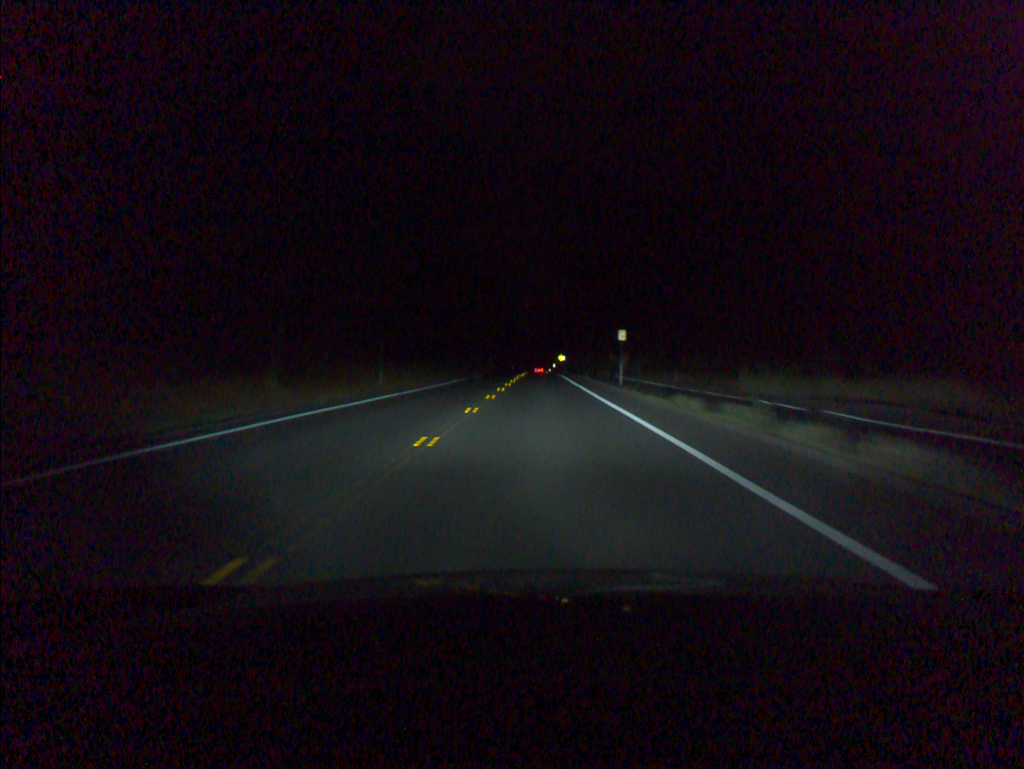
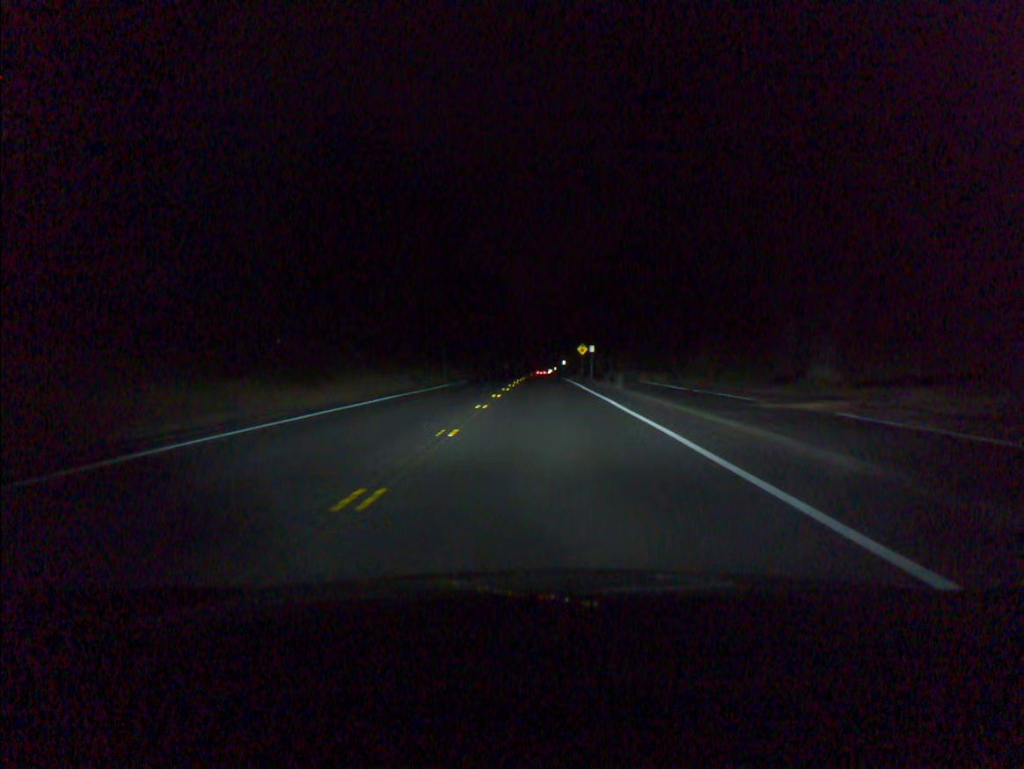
(-0.3, +63.2) m; 0°
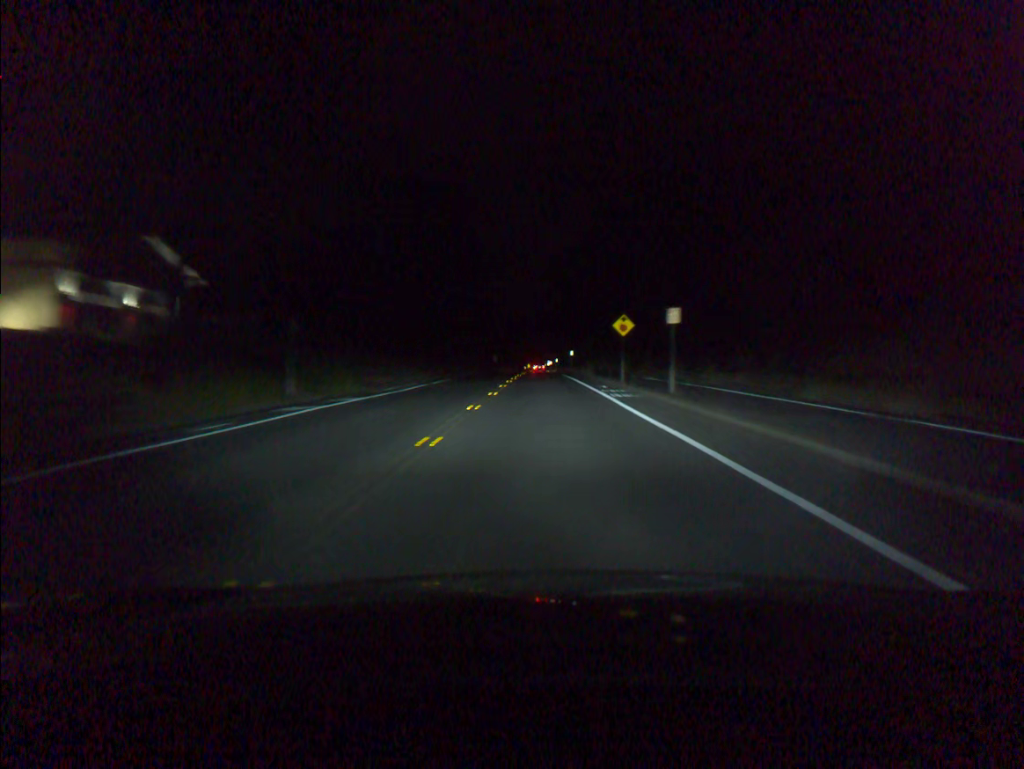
(+0.1, +38.0) m; 0°
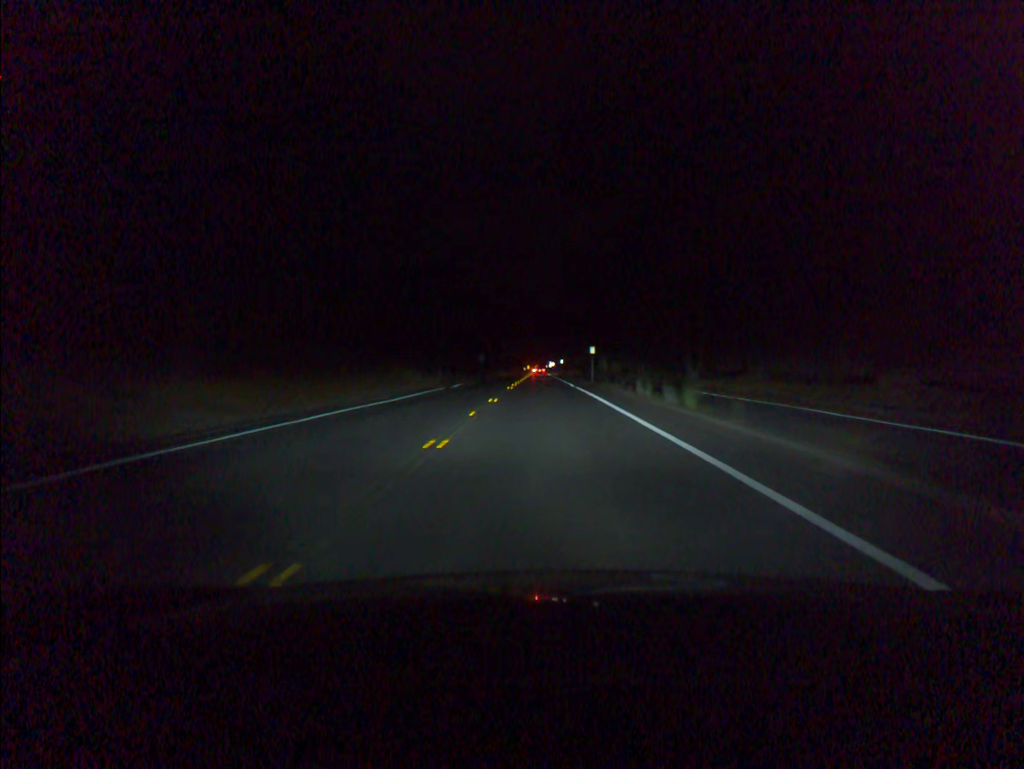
(+0.1, +36.2) m; 0°
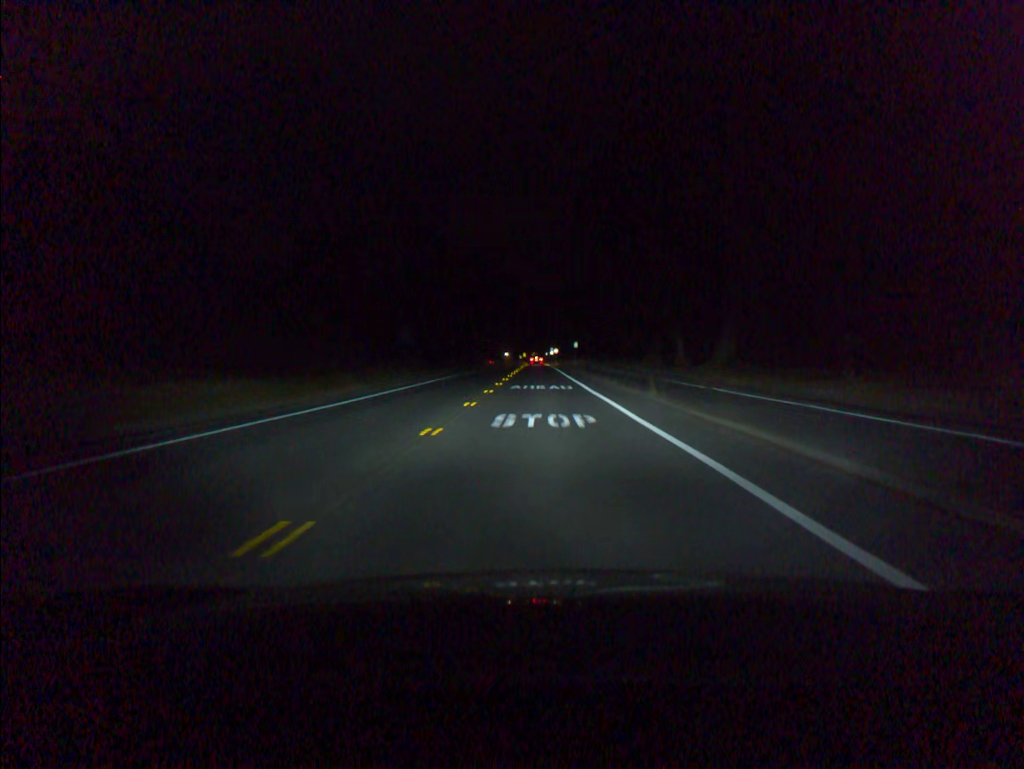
(+0.1, +58.8) m; 0°
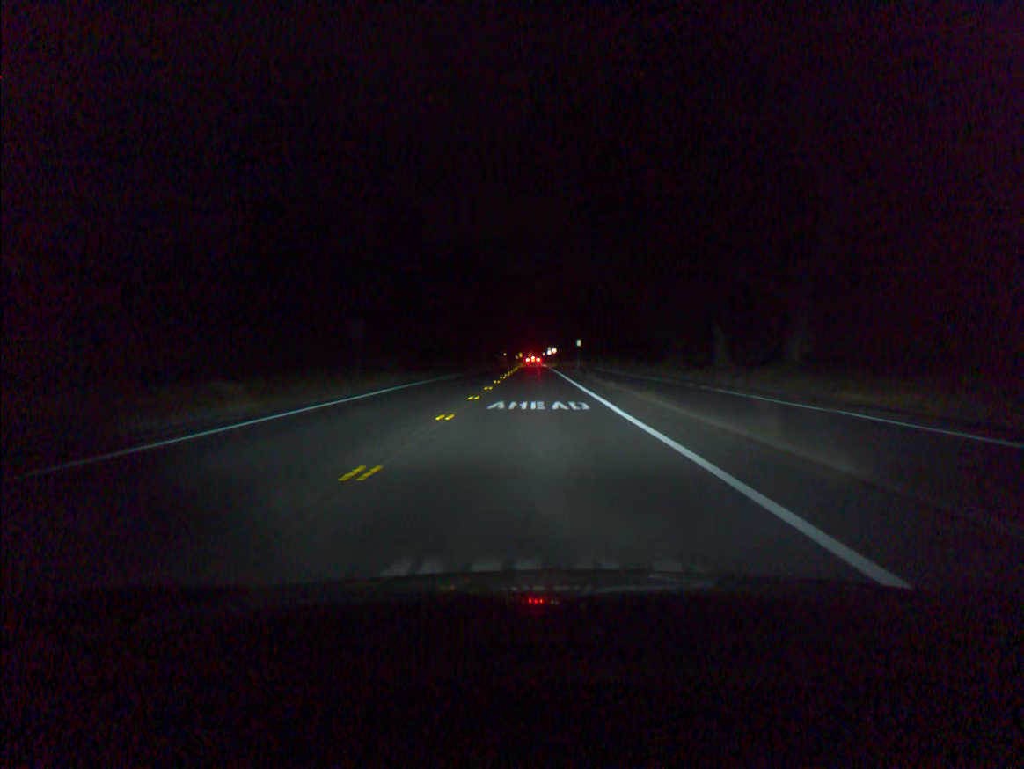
(0.0, +11.8) m; 0°
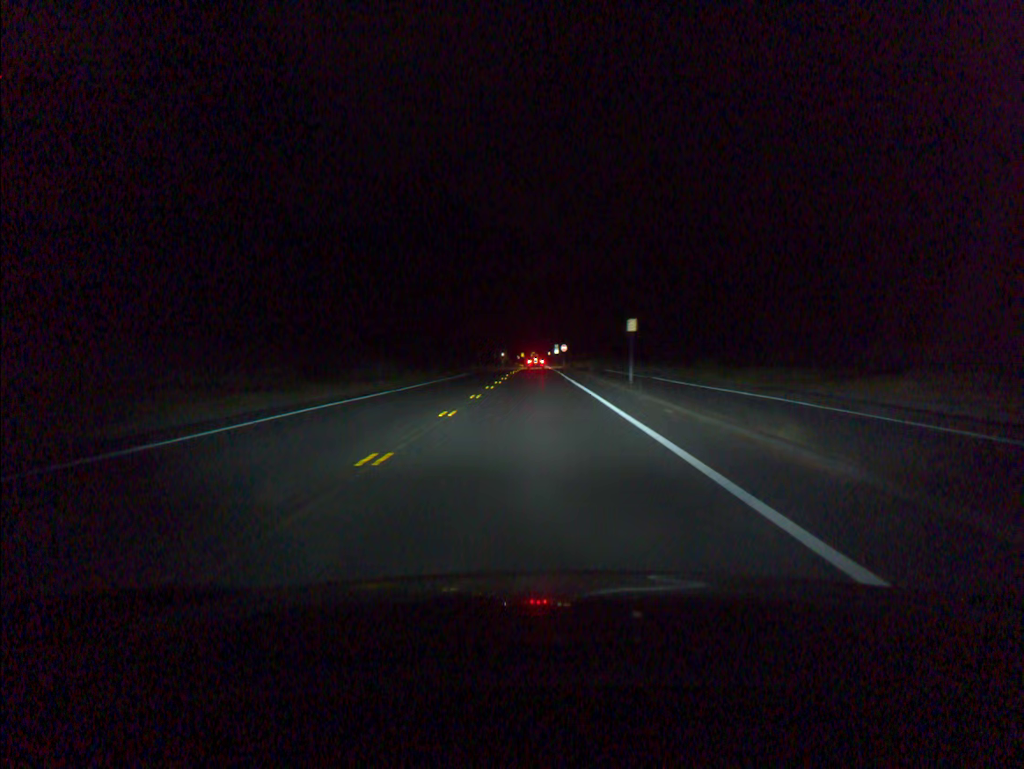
(-0.1, +35.6) m; 0°
